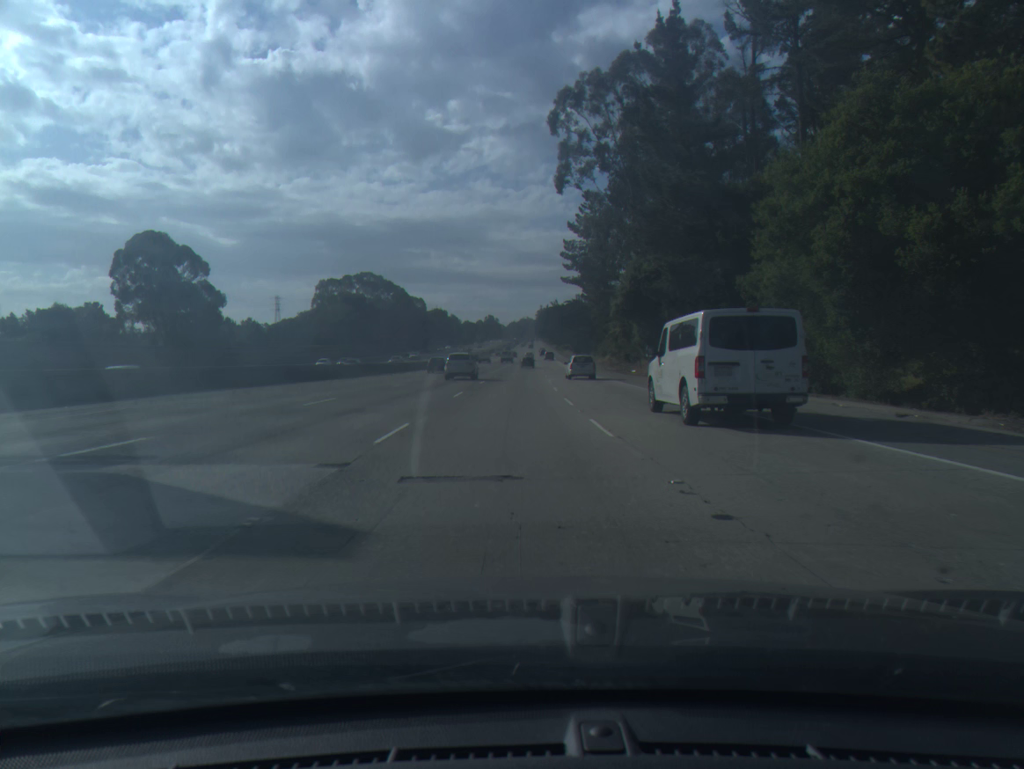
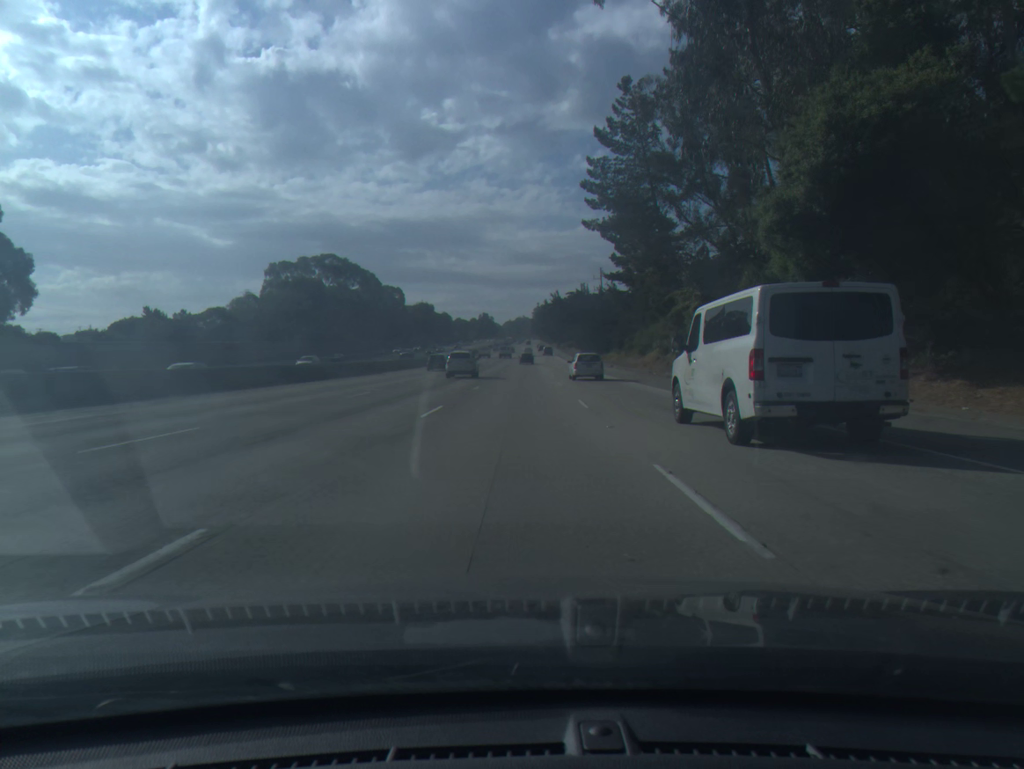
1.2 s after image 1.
(+0.3, +38.8) m; 0°
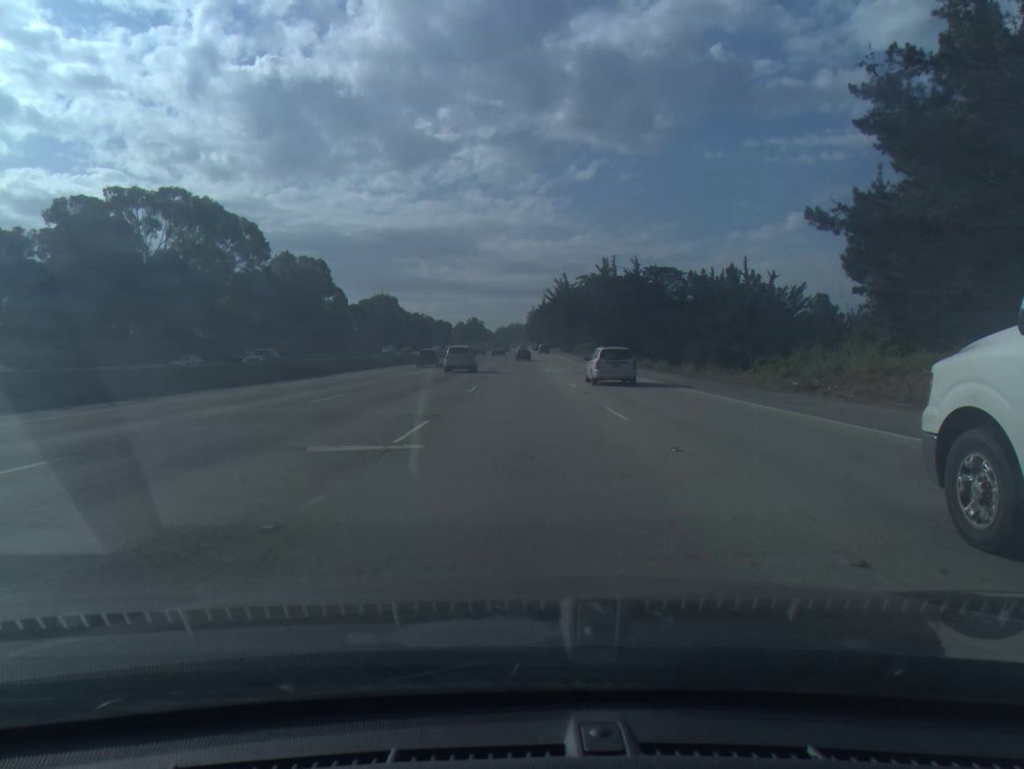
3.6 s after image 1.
(+0.5, +78.3) m; +1°
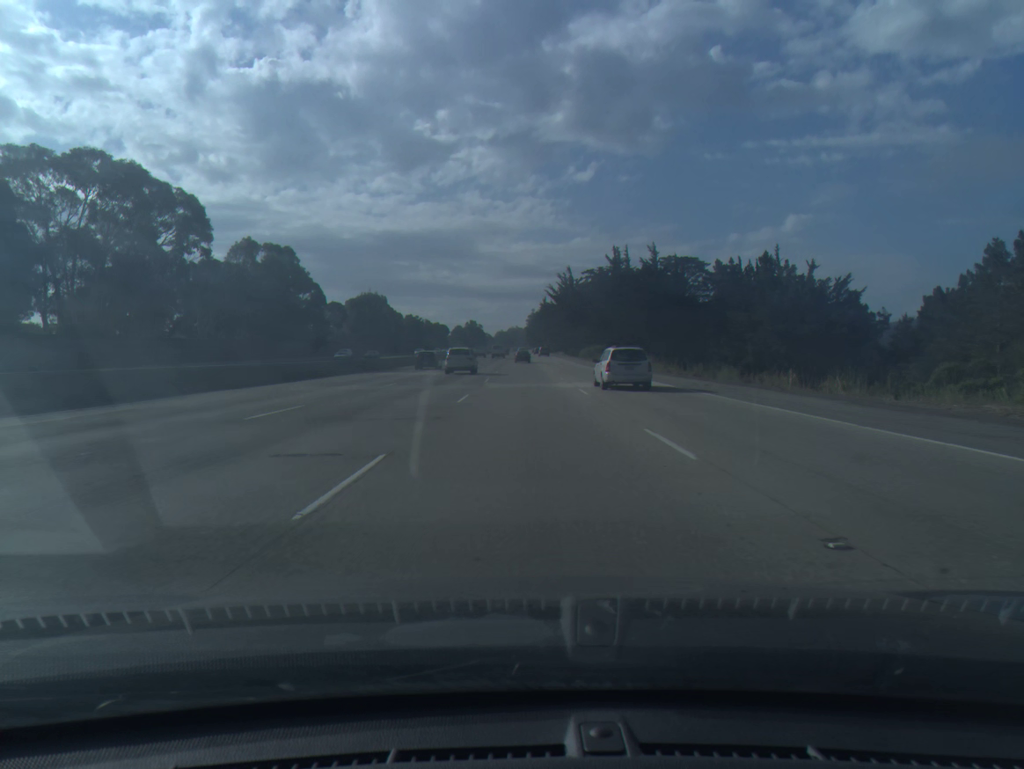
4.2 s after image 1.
(0.0, +19.5) m; 0°
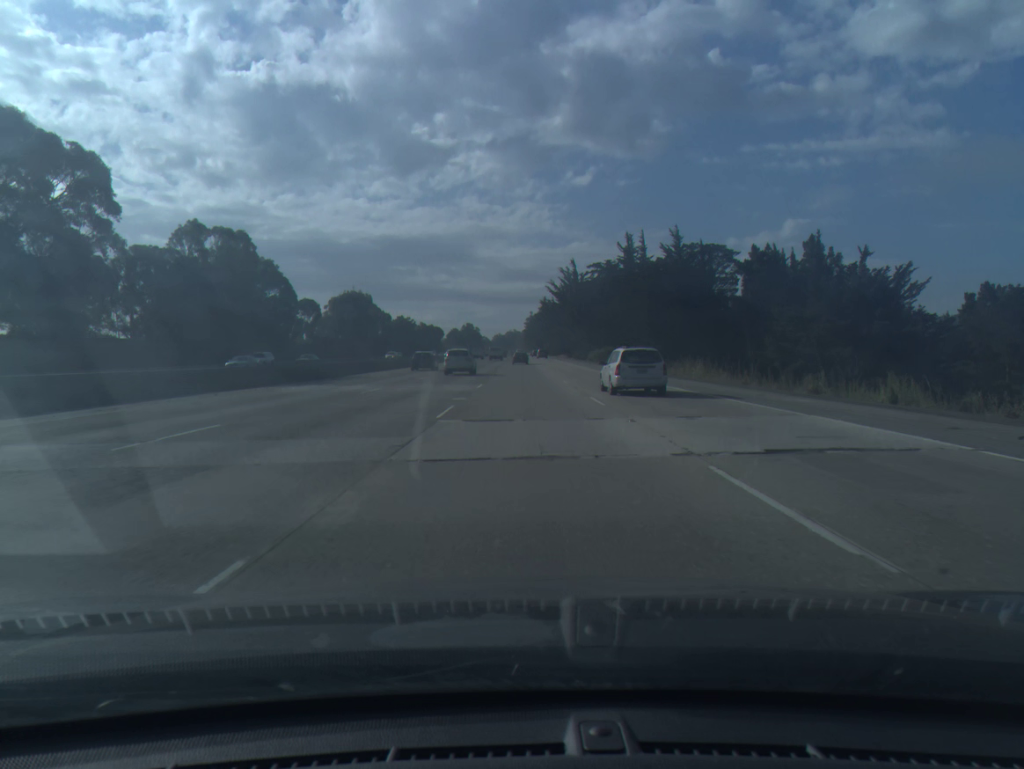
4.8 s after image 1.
(0.0, +19.5) m; 0°
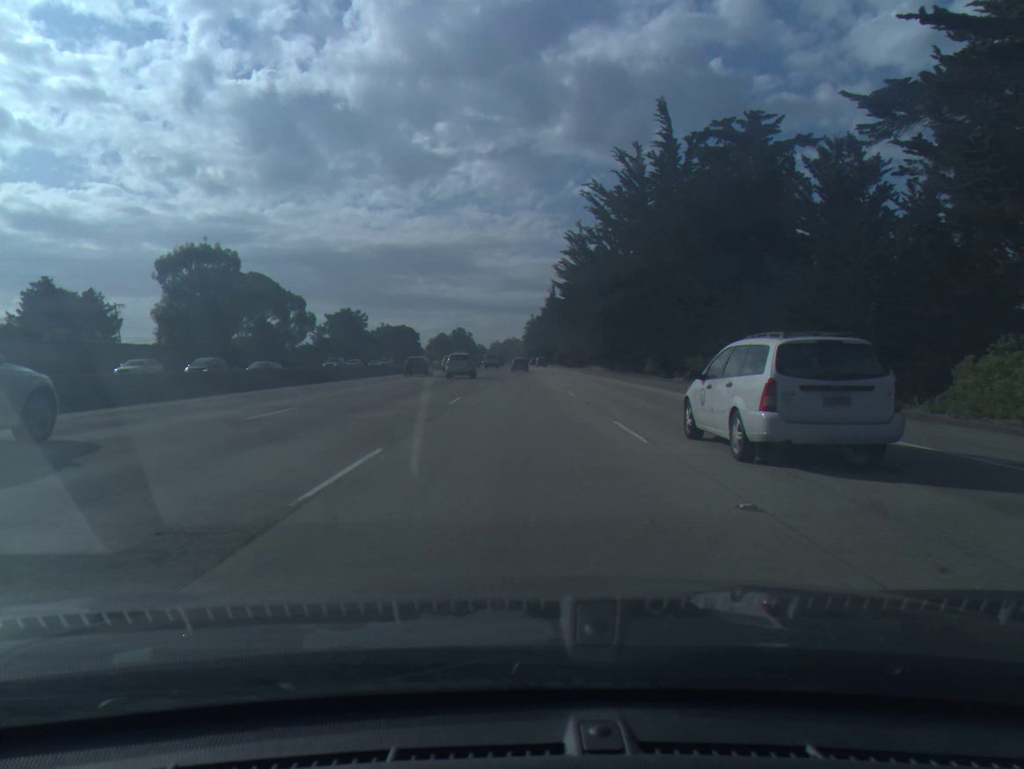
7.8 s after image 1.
(+0.3, +96.5) m; 0°
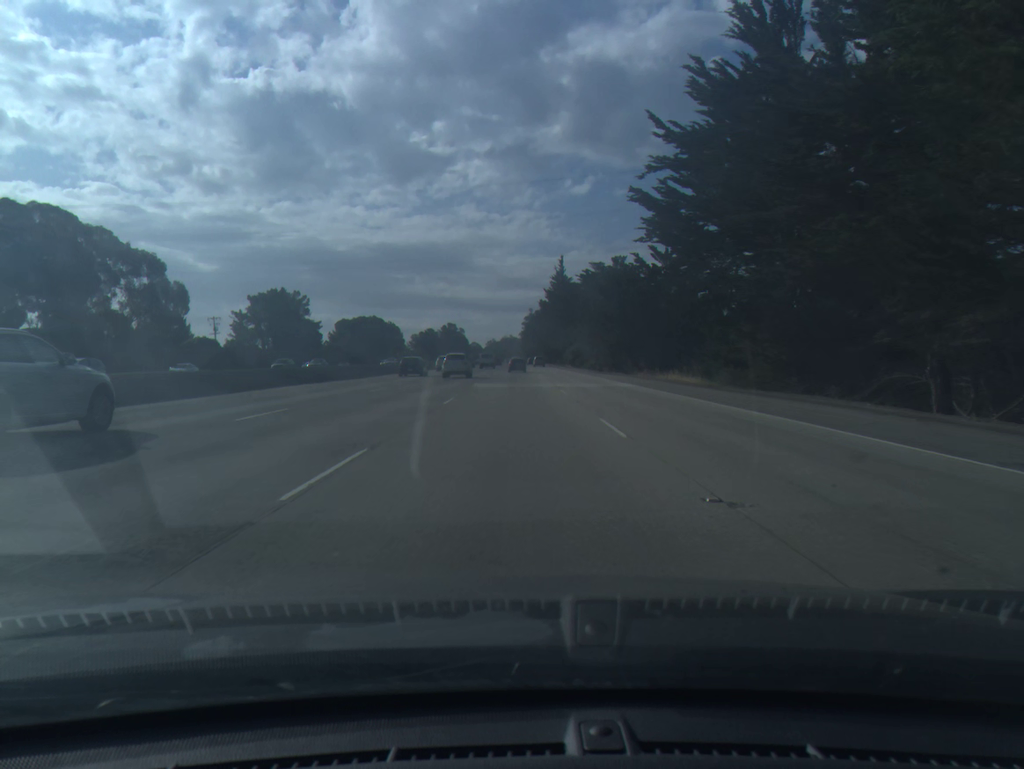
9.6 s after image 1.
(+0.1, +58.1) m; 0°
